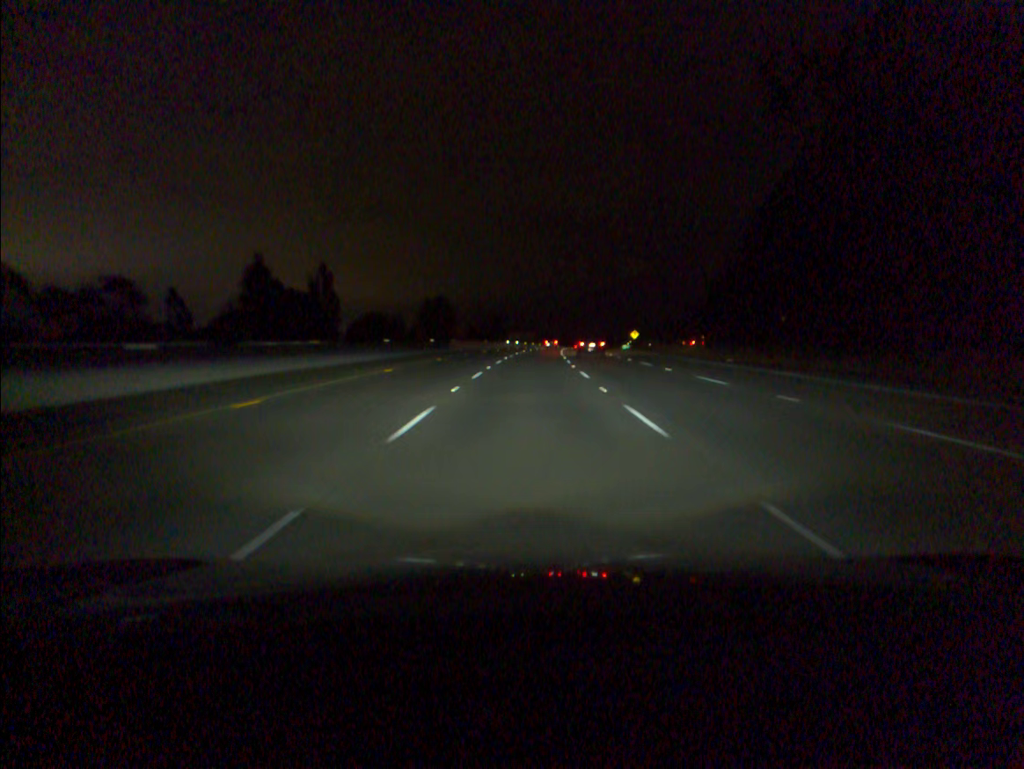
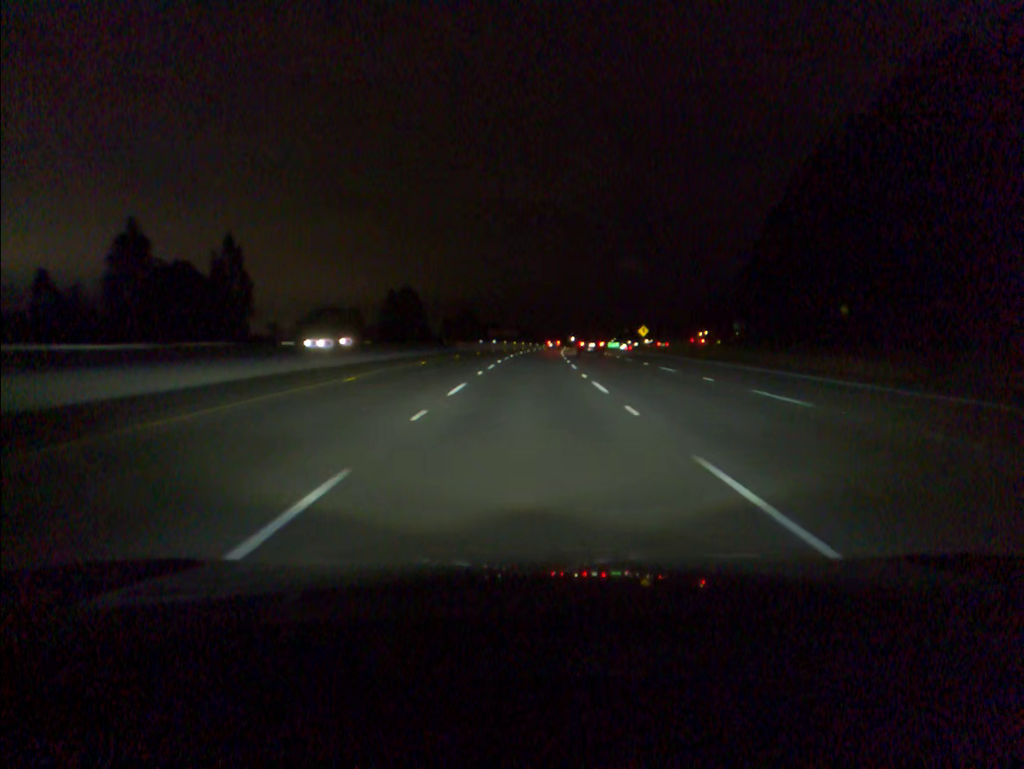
(+0.4, +35.2) m; +1°
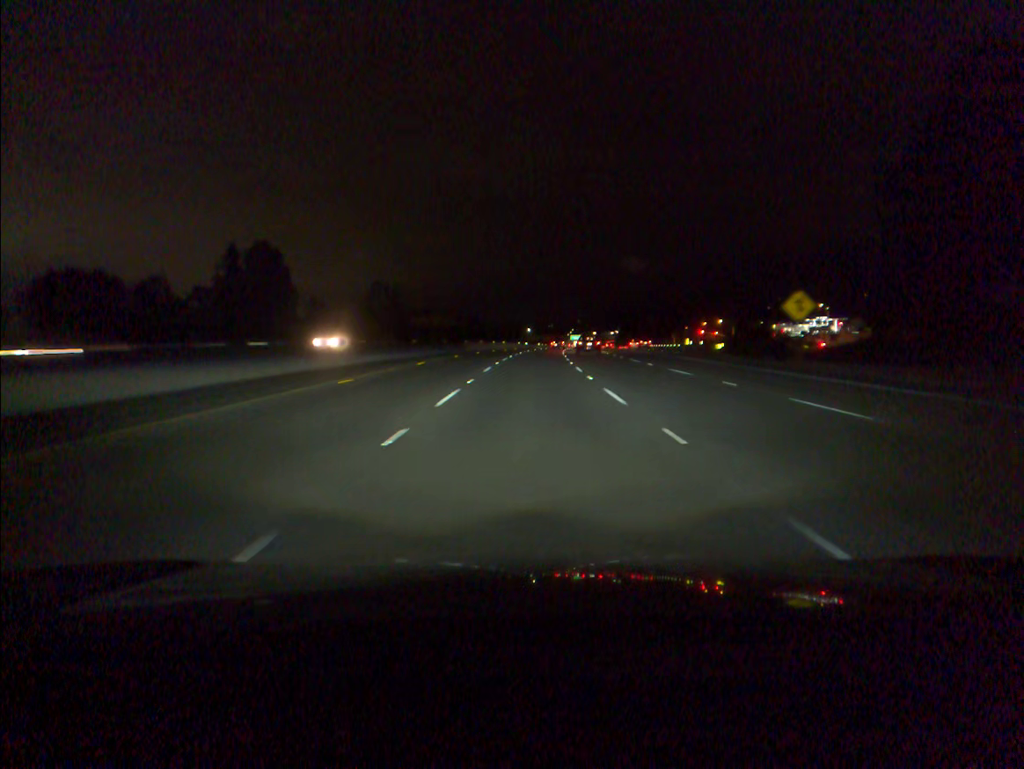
(+2.6, +88.1) m; +4°
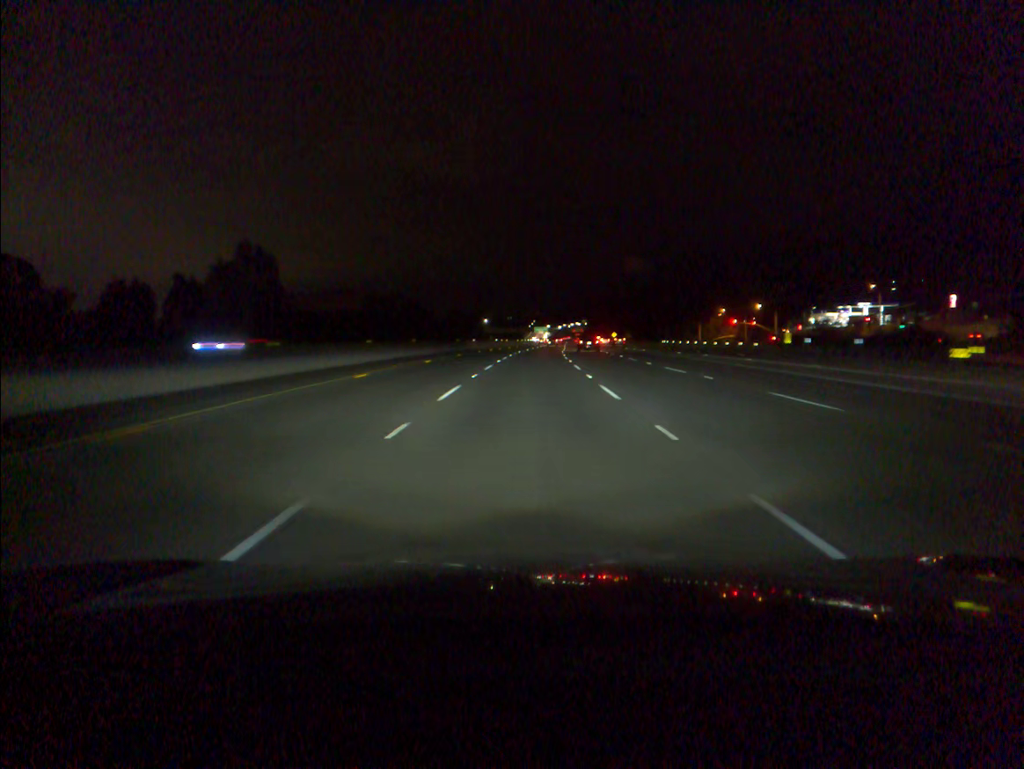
(+1.8, +70.5) m; +3°
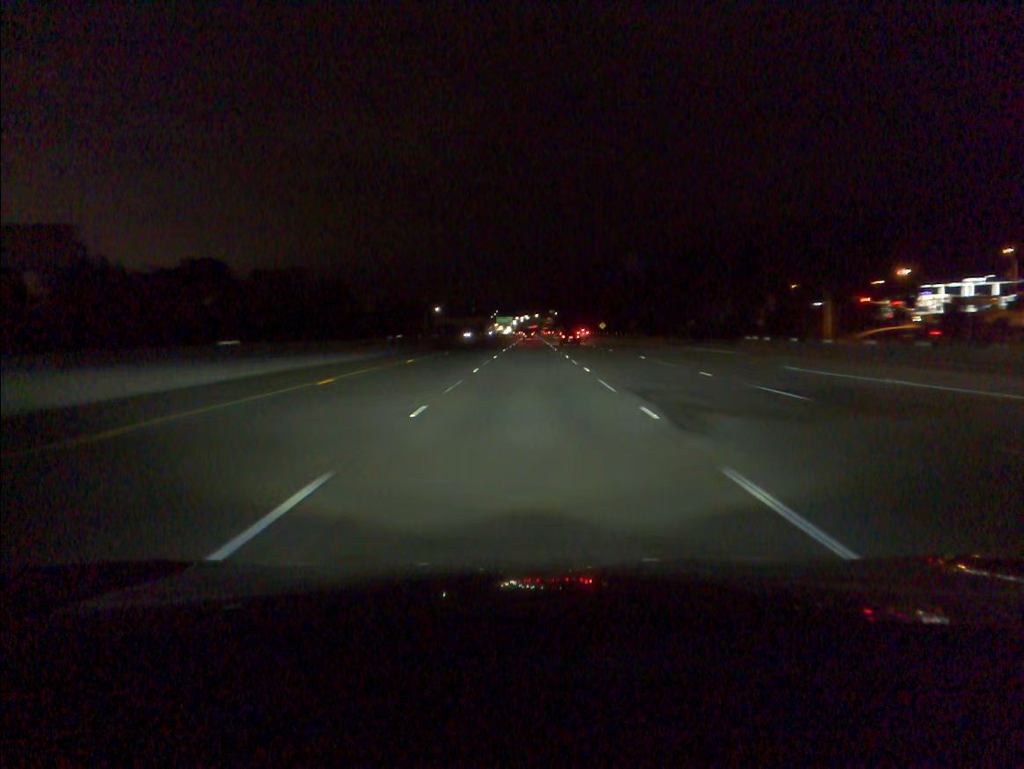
(+1.8, +70.4) m; +3°
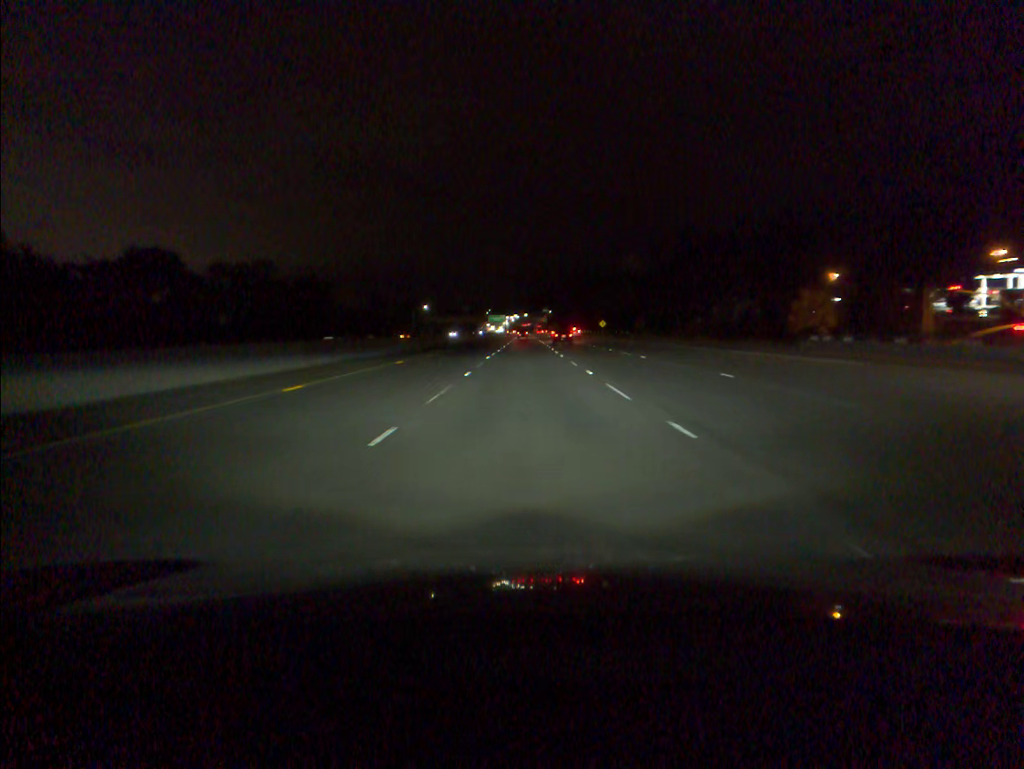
(+0.1, +17.6) m; 0°
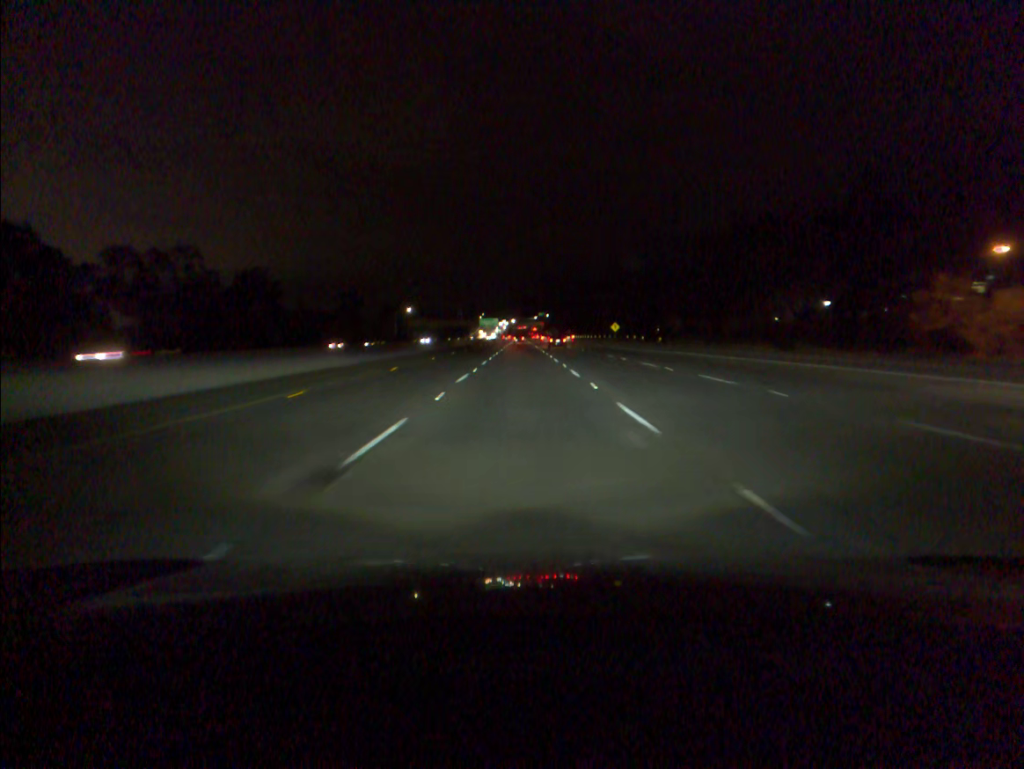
(+0.2, +35.1) m; 0°
